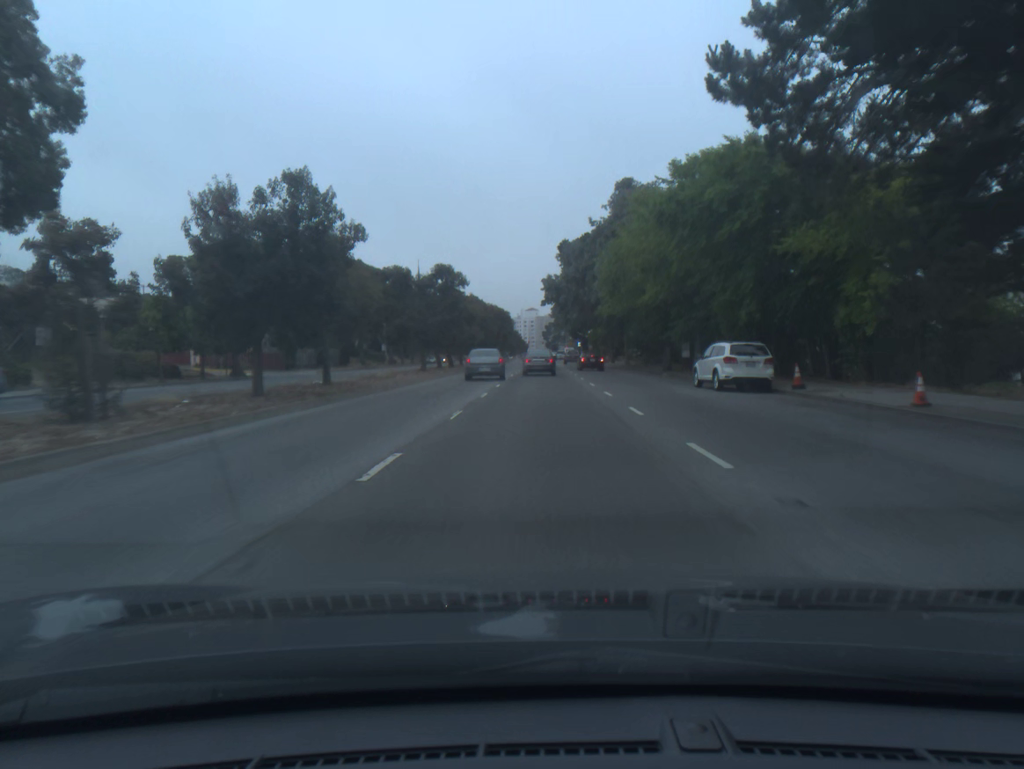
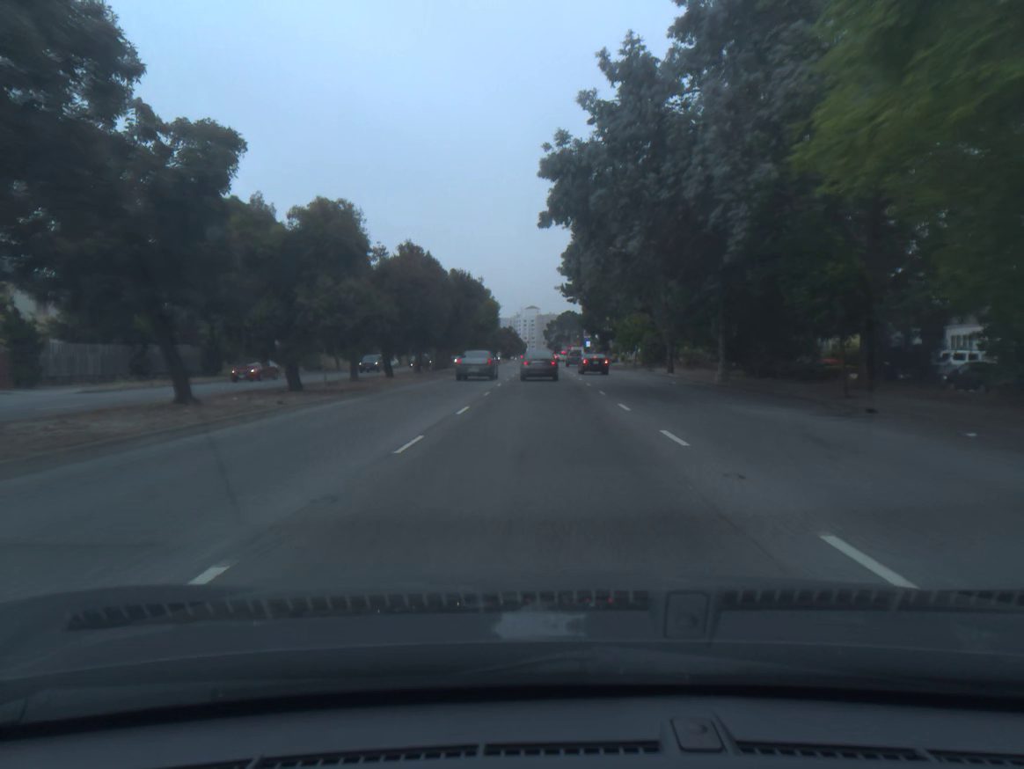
(+0.1, +41.6) m; 0°
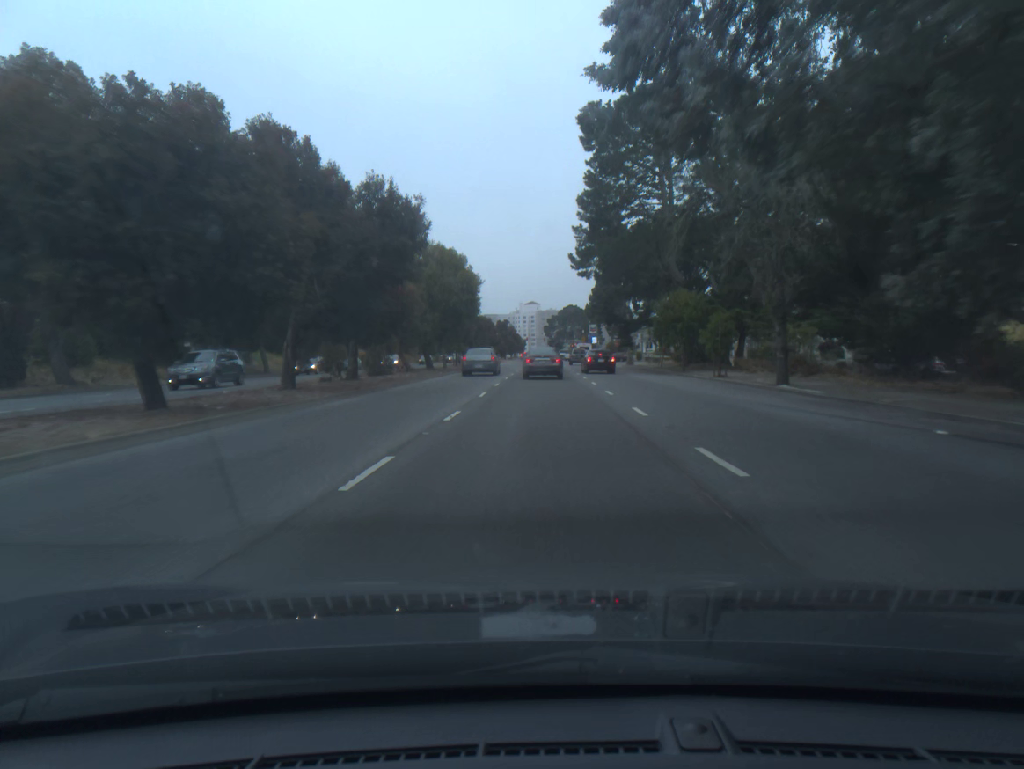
(0.0, +24.1) m; 0°
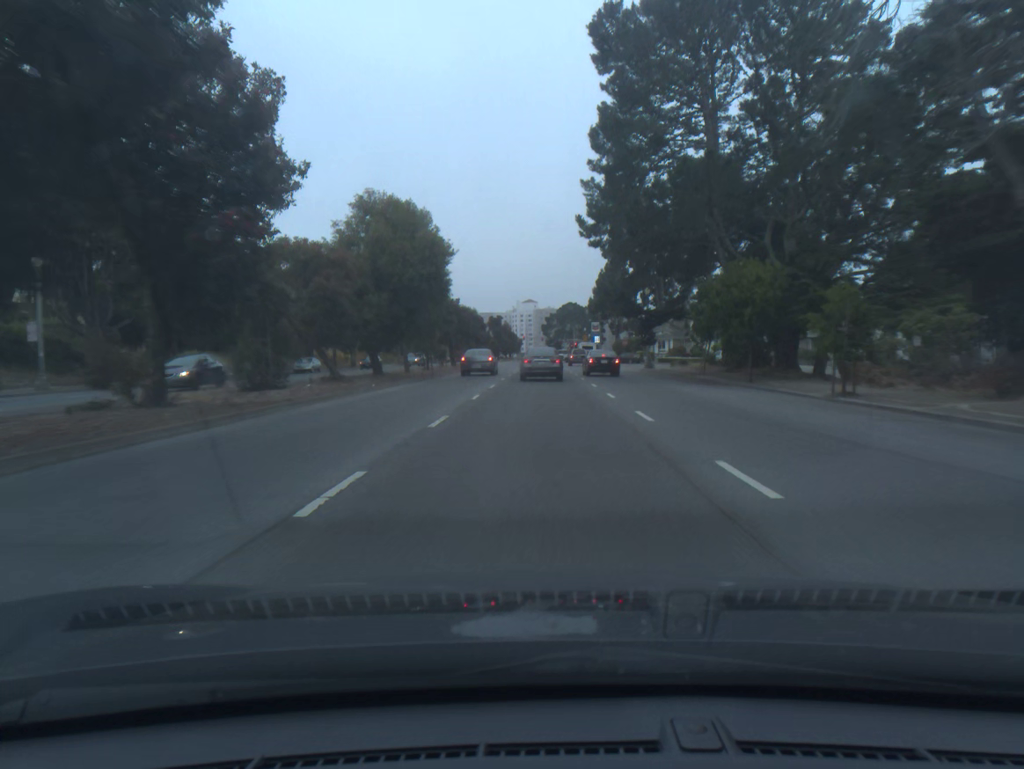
(0.0, +15.8) m; 0°
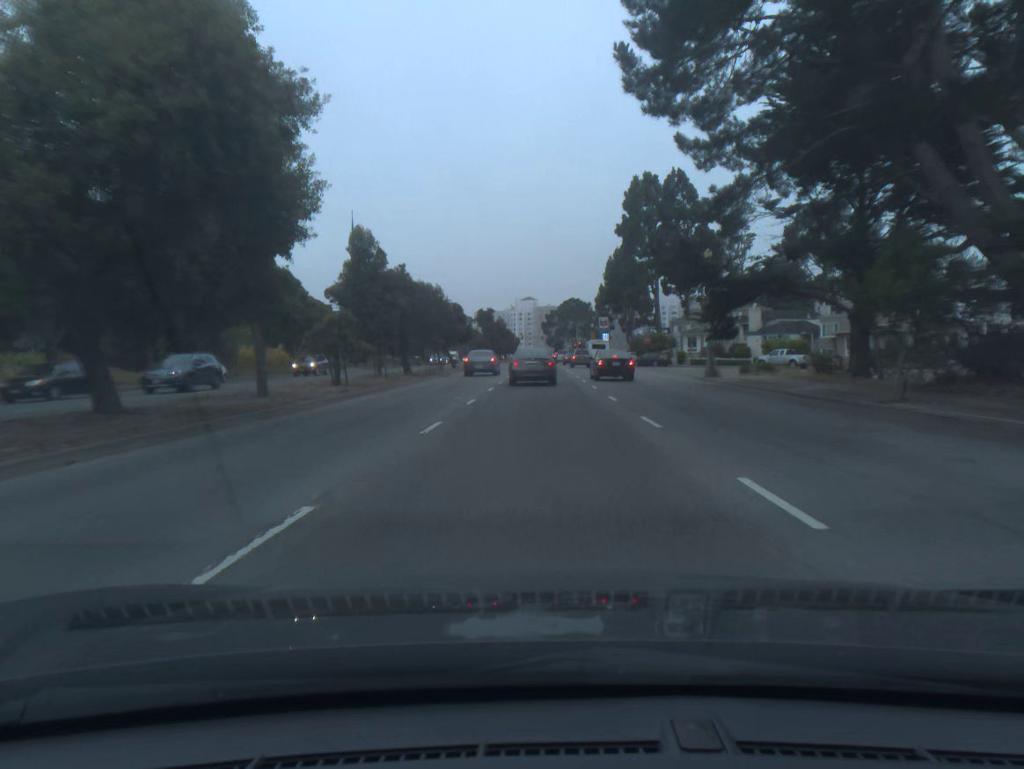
(0.0, +23.0) m; 0°
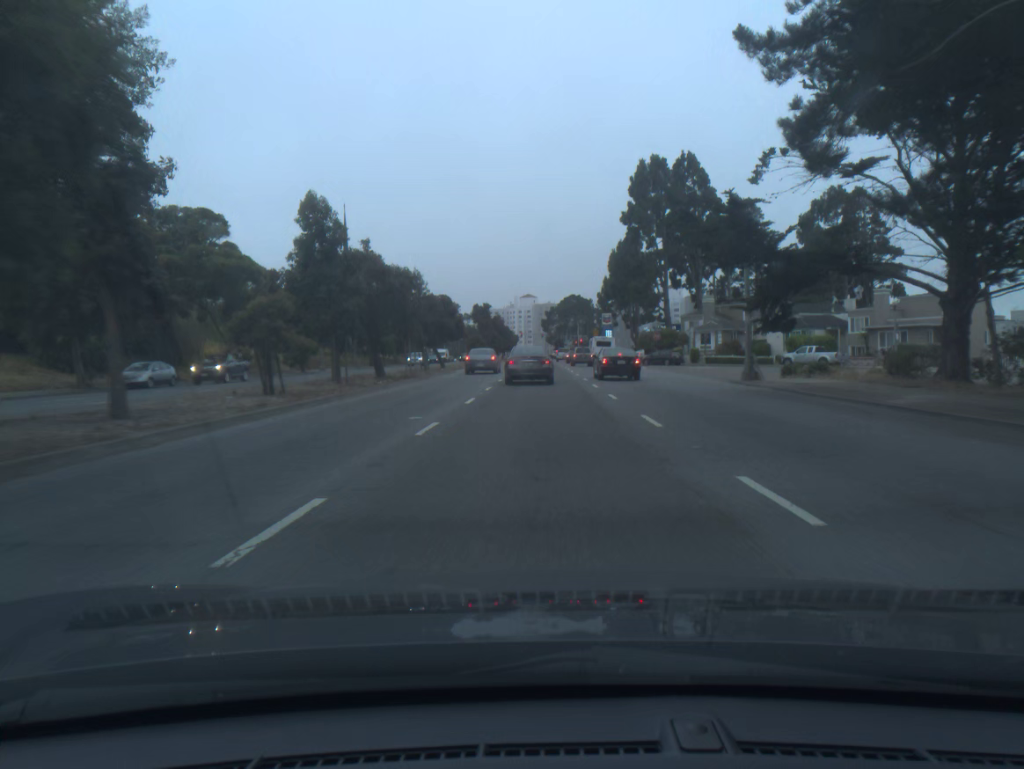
(0.0, +7.4) m; 0°
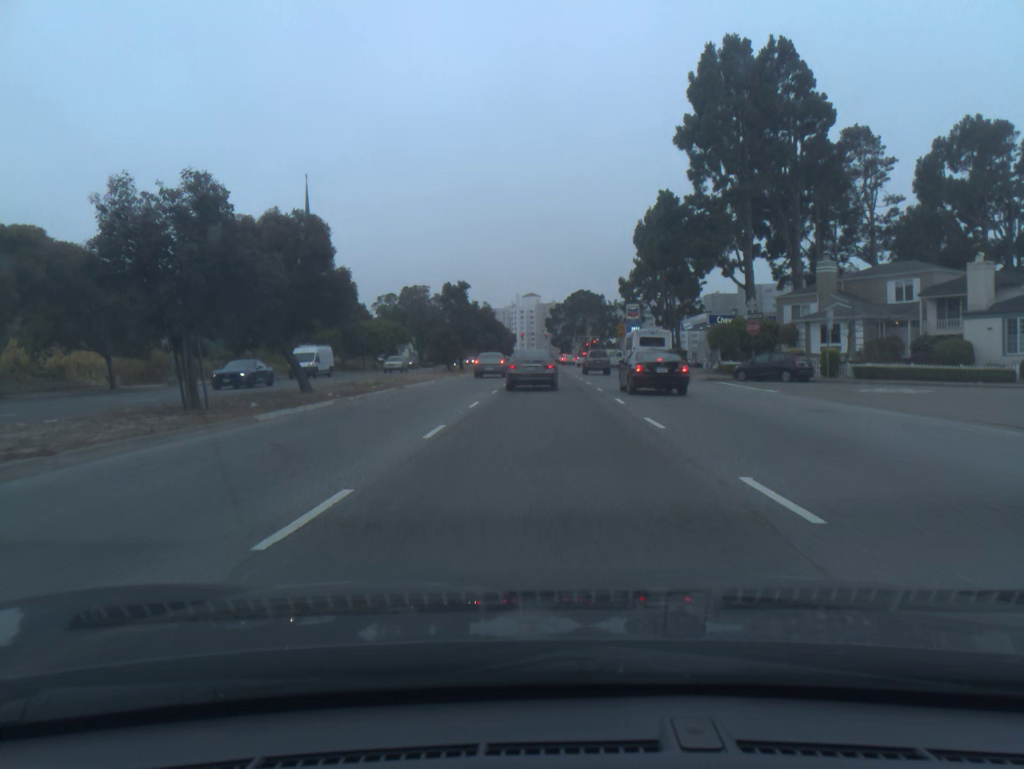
(-0.1, +35.4) m; 0°
